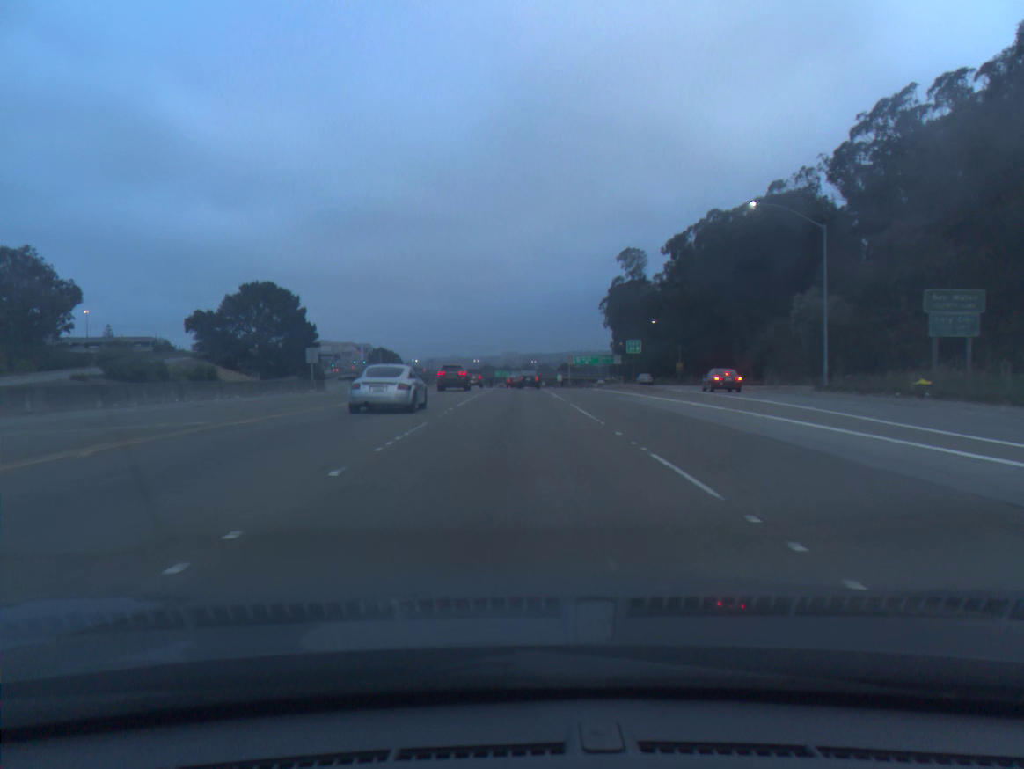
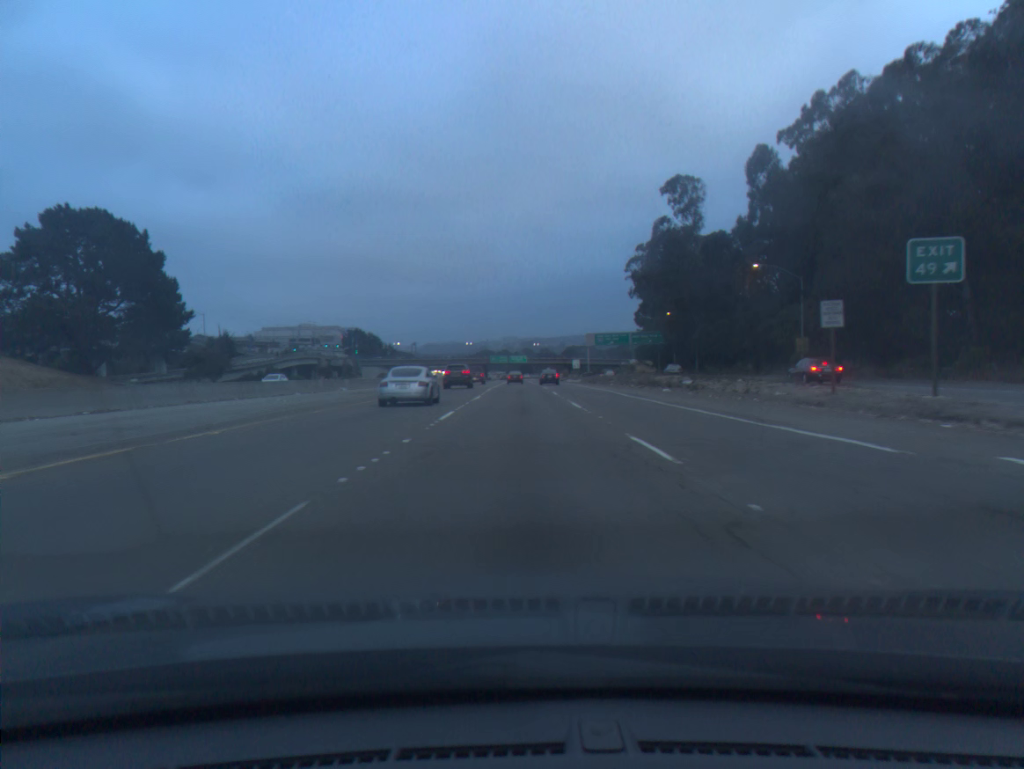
(-0.3, +54.4) m; 0°
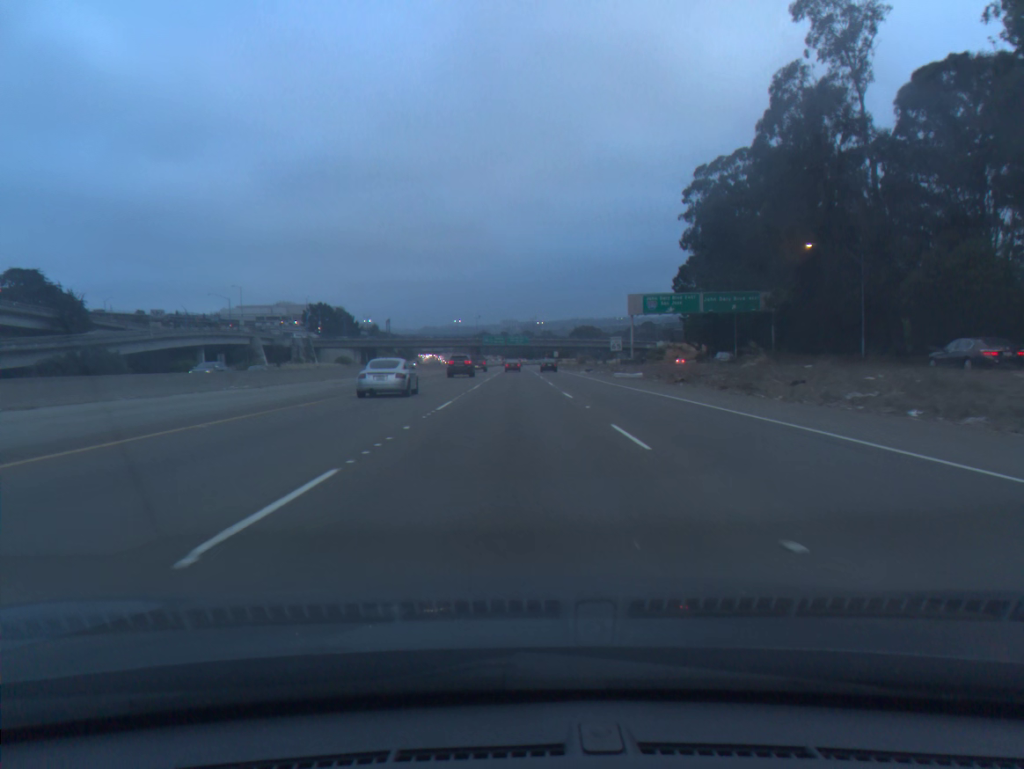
(+0.1, +57.7) m; 0°
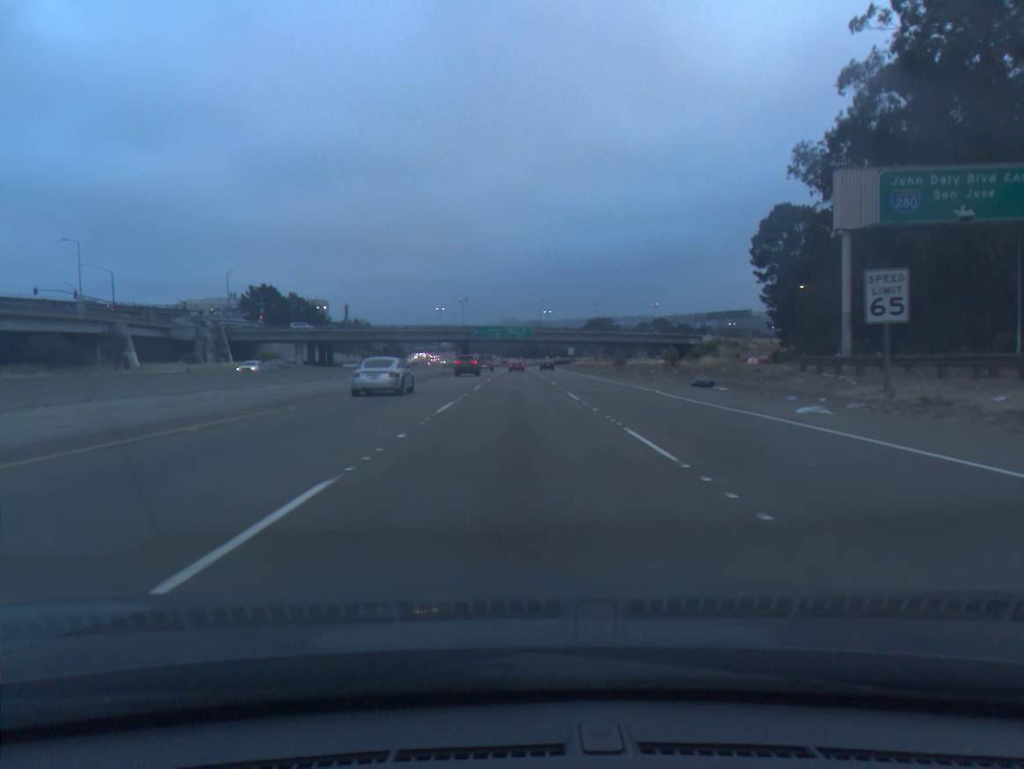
(-0.2, +60.5) m; 0°
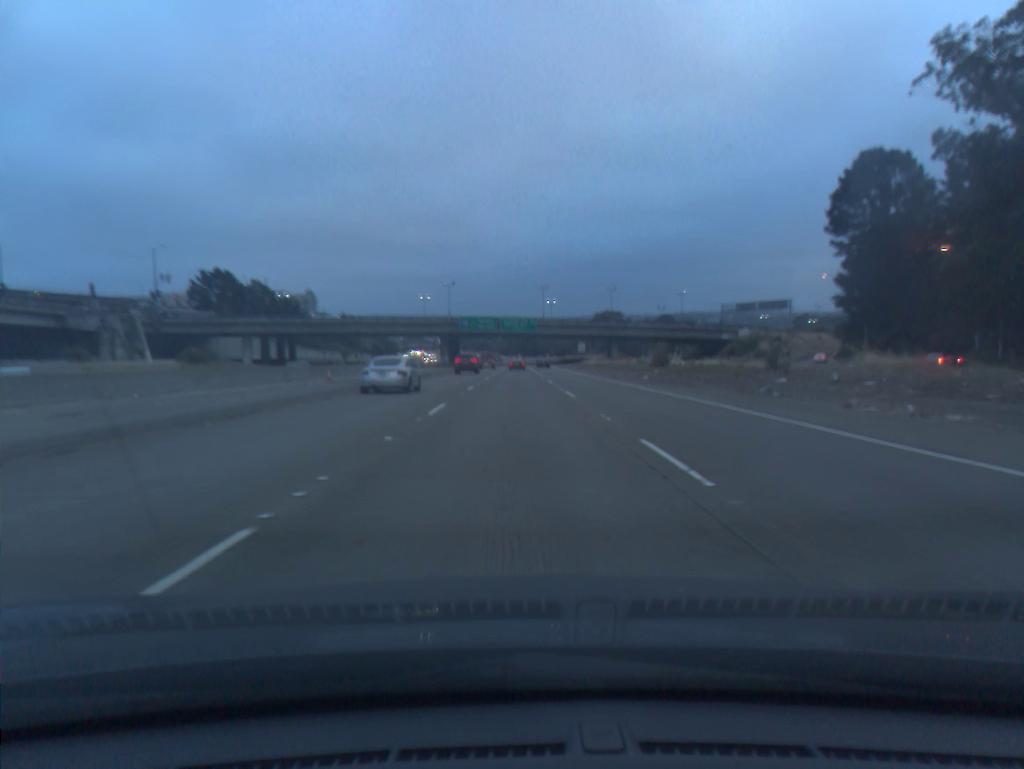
(+0.1, +31.1) m; 0°
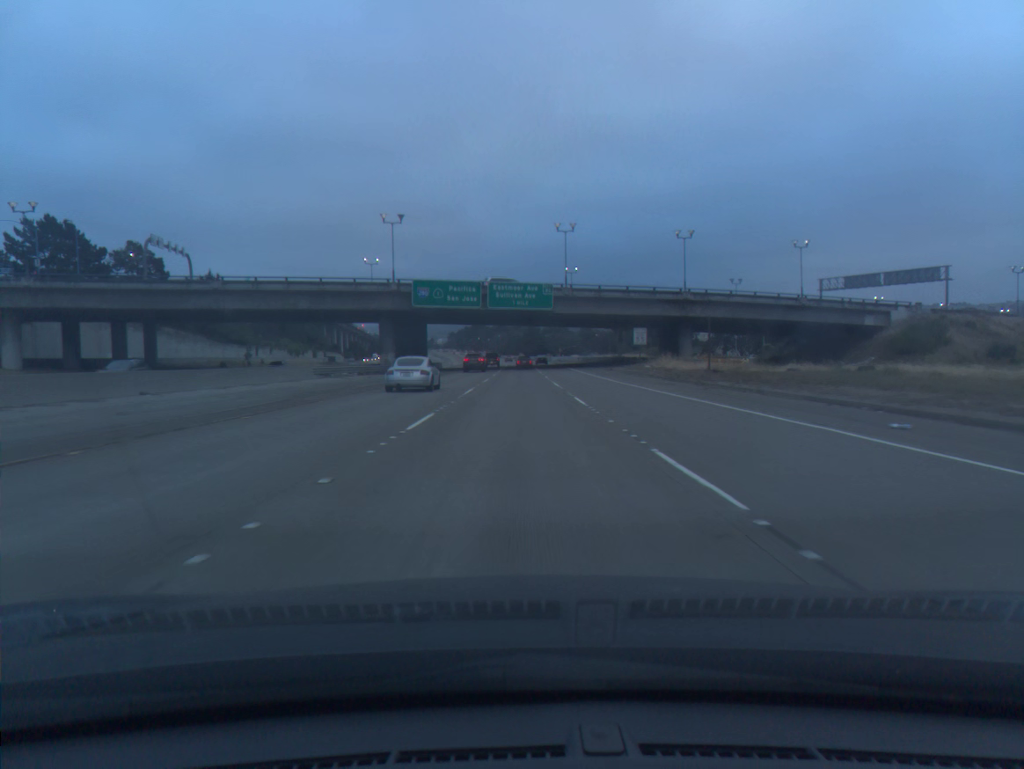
(0.0, +63.5) m; 0°
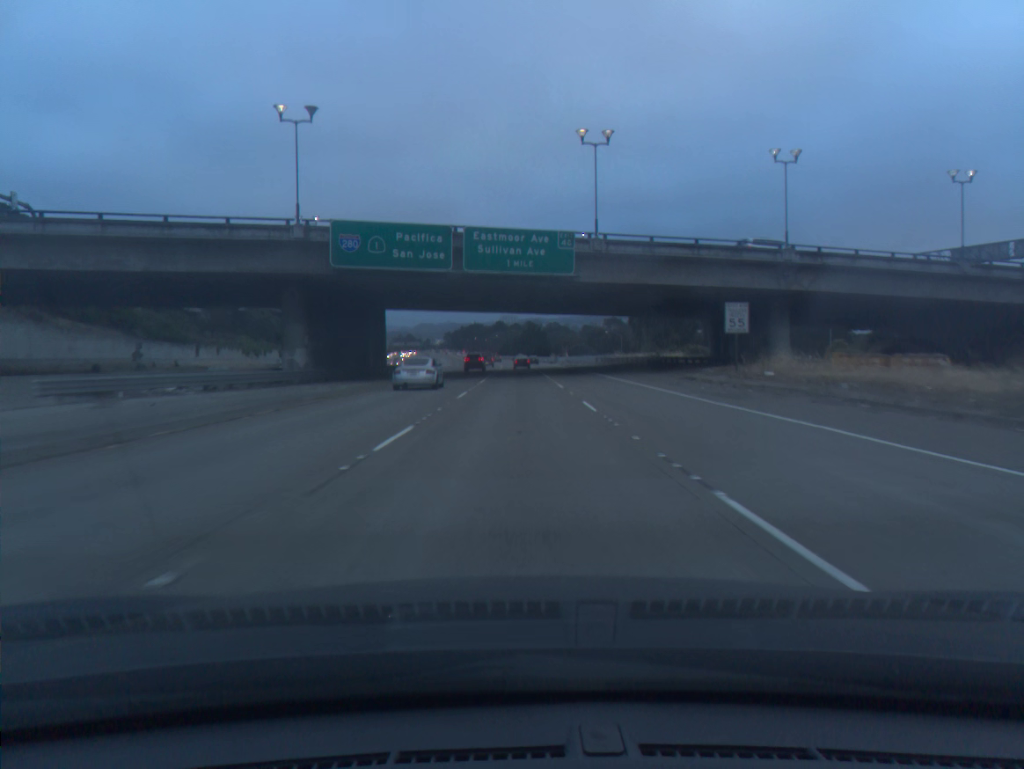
(0.0, +32.3) m; 0°
